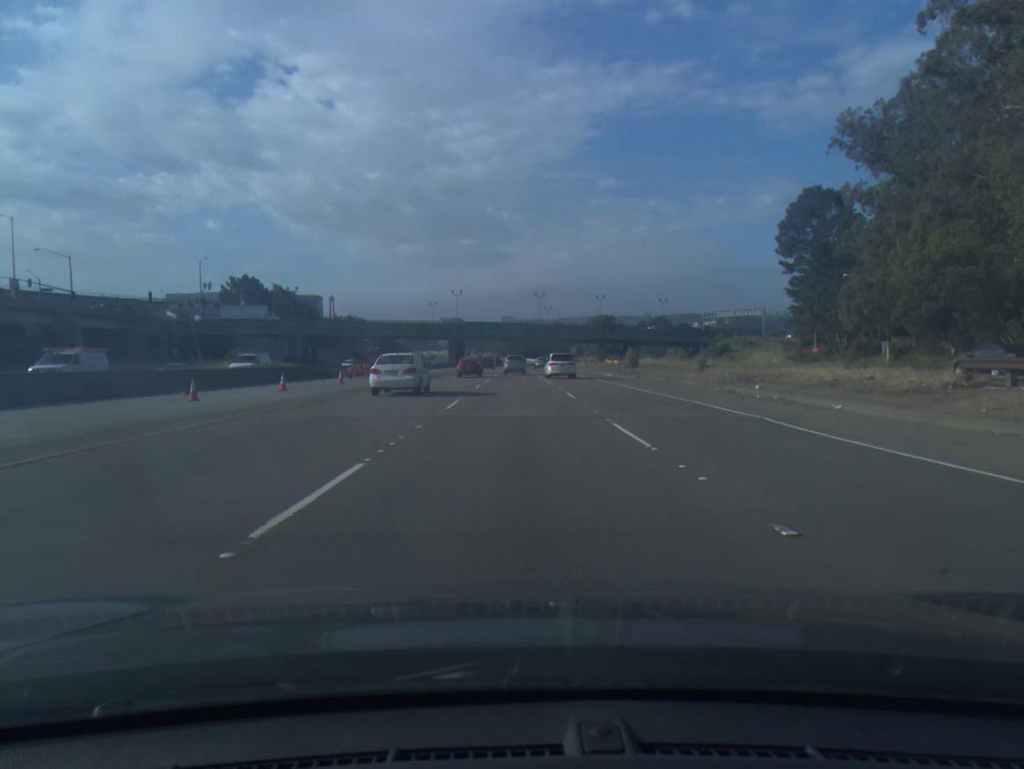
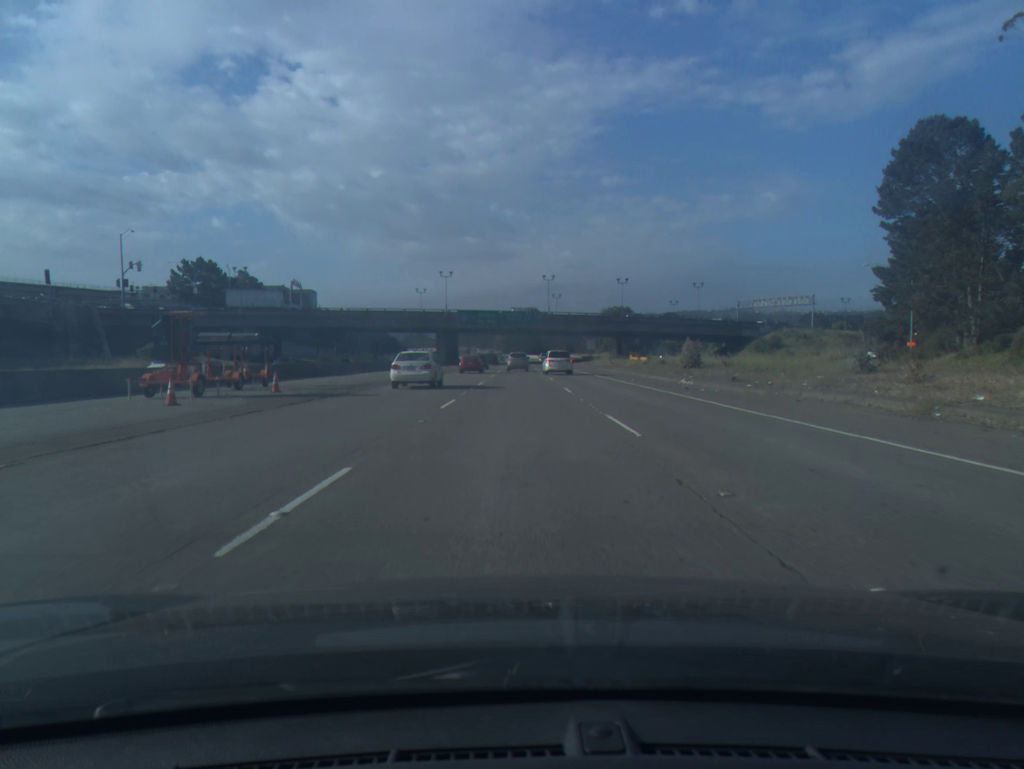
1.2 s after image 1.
(0.0, +30.4) m; 0°
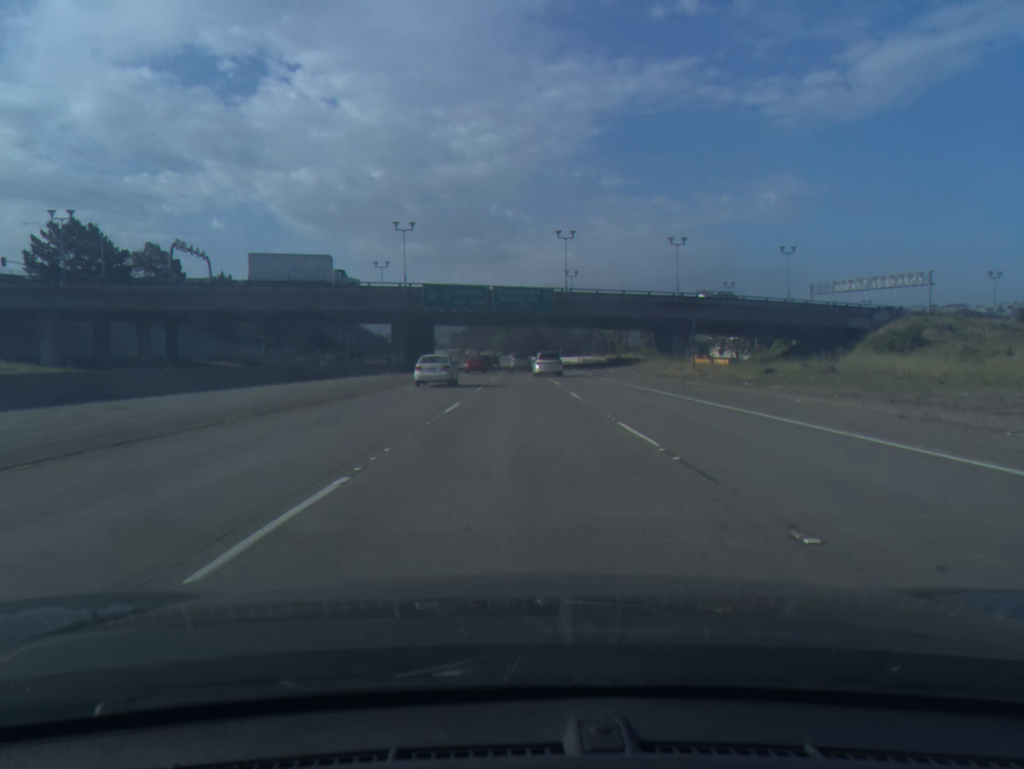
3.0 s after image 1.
(-0.1, +46.6) m; 0°
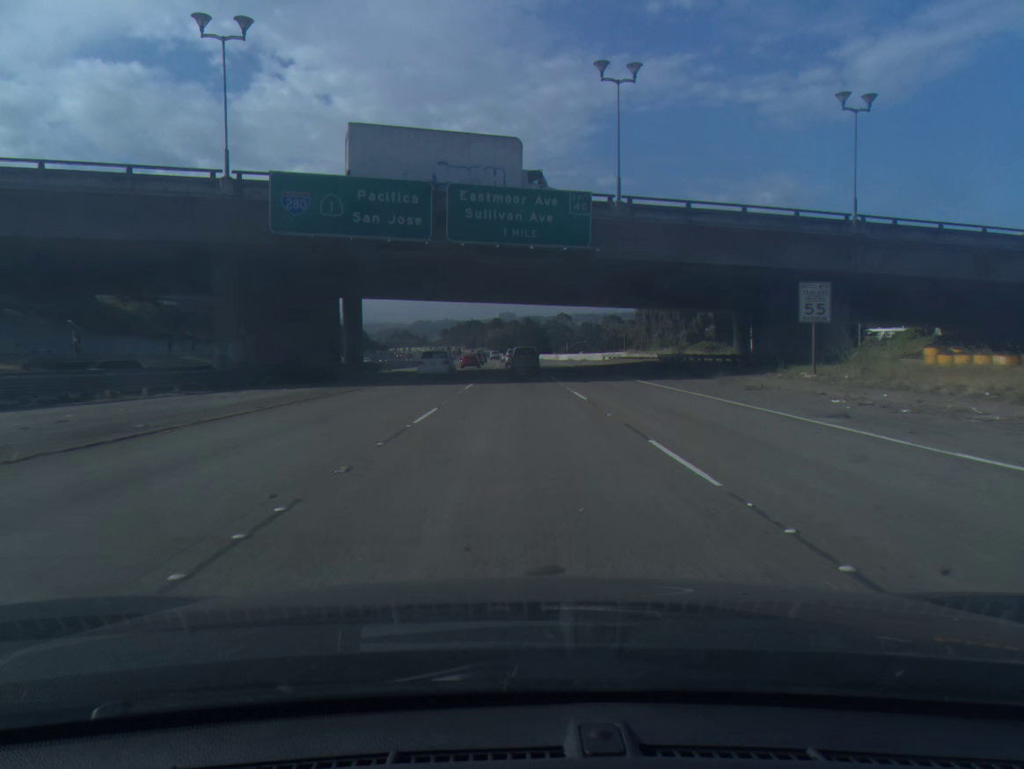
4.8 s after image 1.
(+0.1, +47.7) m; 0°
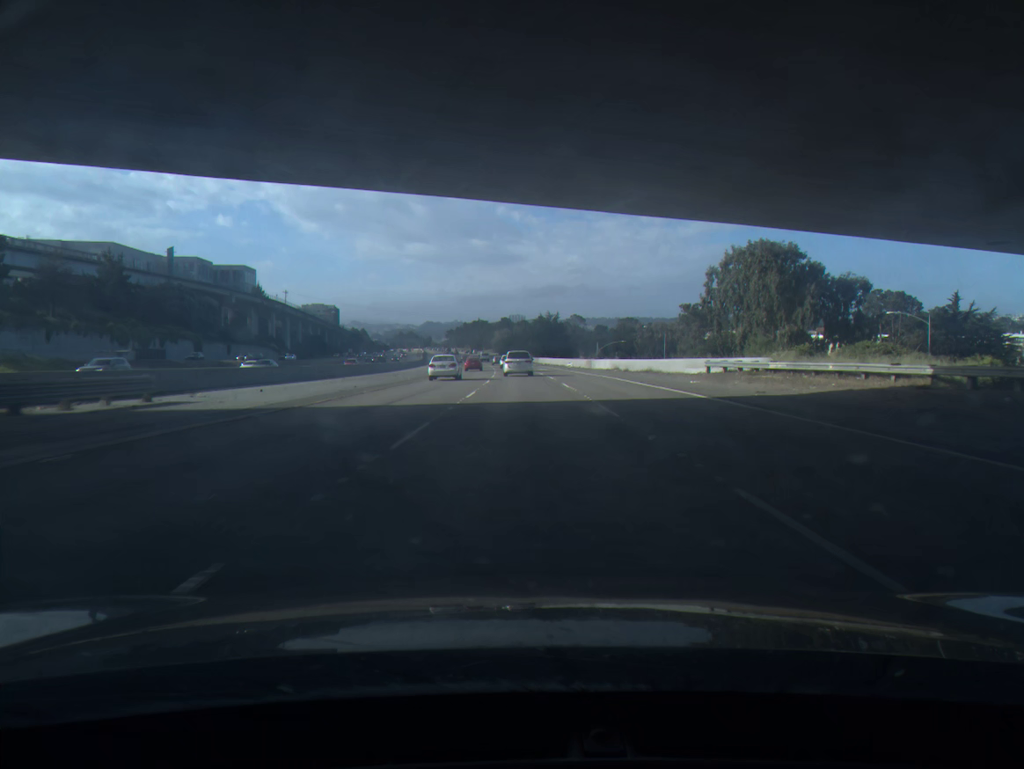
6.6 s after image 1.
(-0.3, +47.6) m; -1°
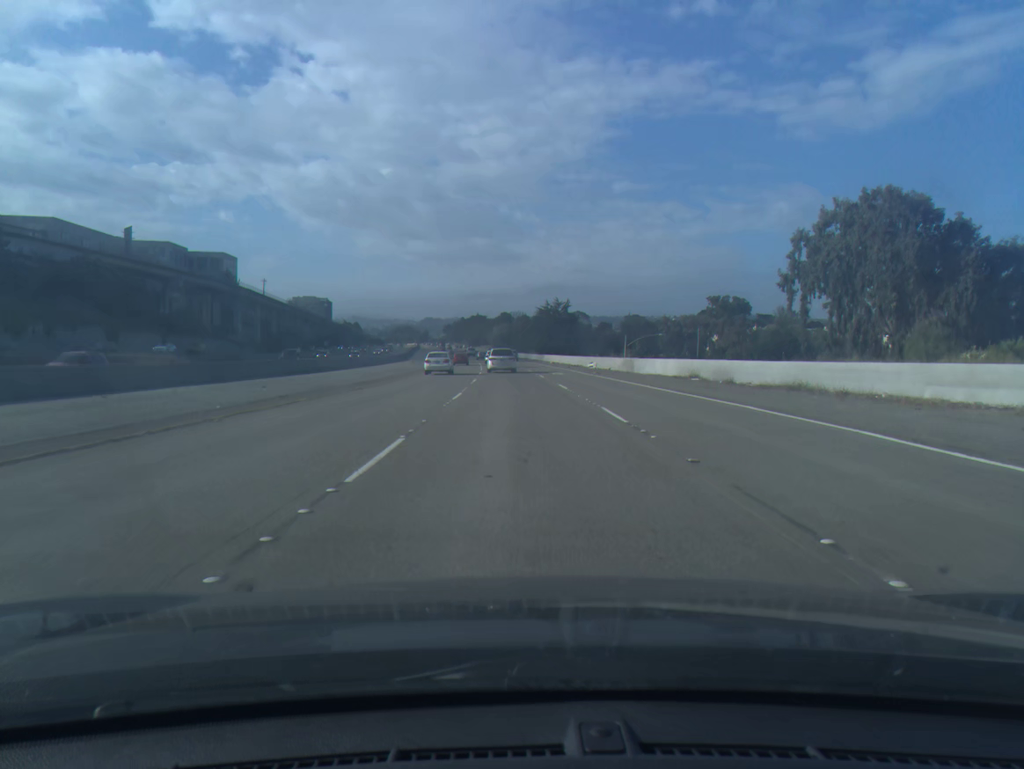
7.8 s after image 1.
(0.0, +31.5) m; 0°
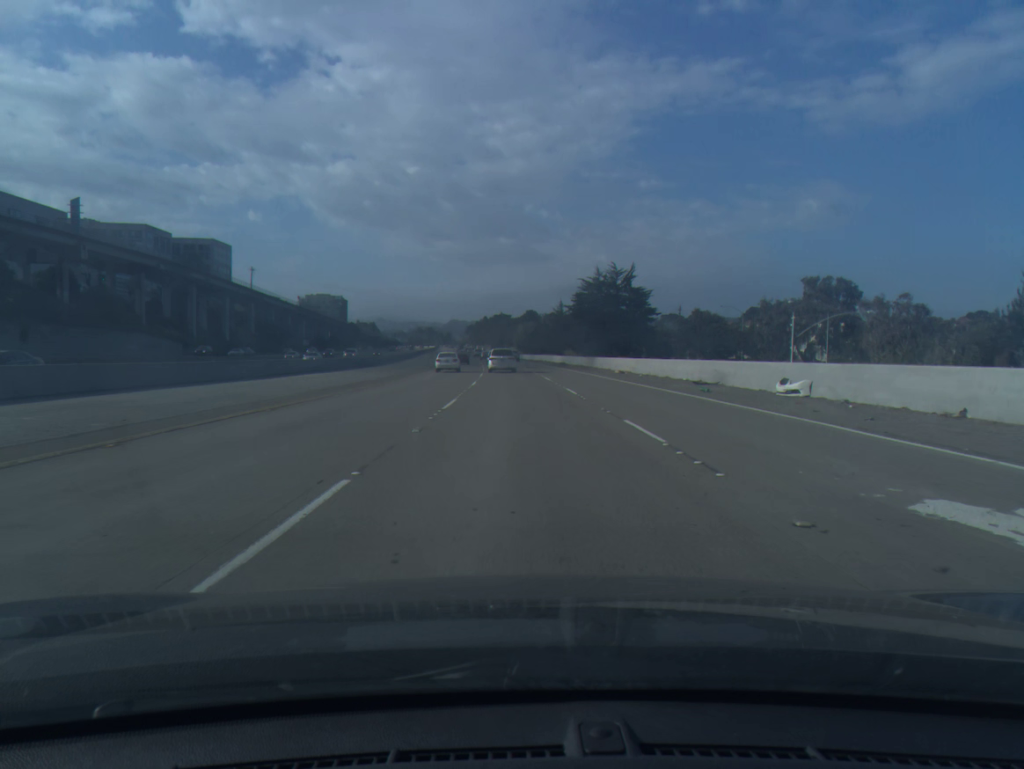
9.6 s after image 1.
(-0.7, +47.0) m; -2°
